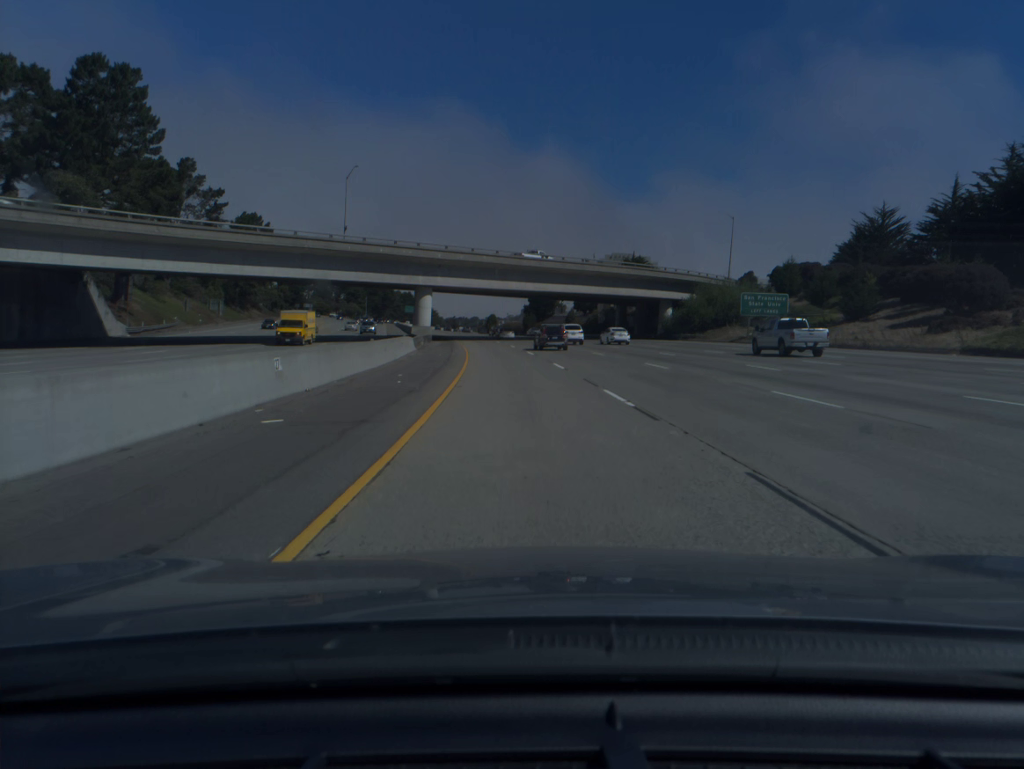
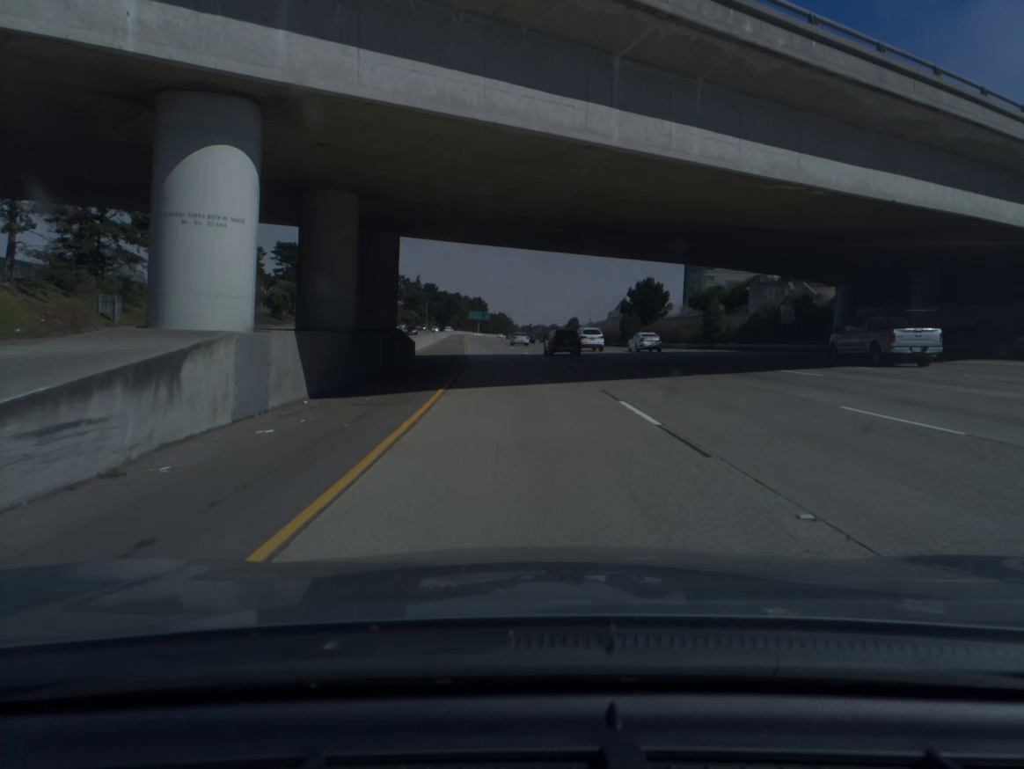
(-2.9, +59.9) m; -6°
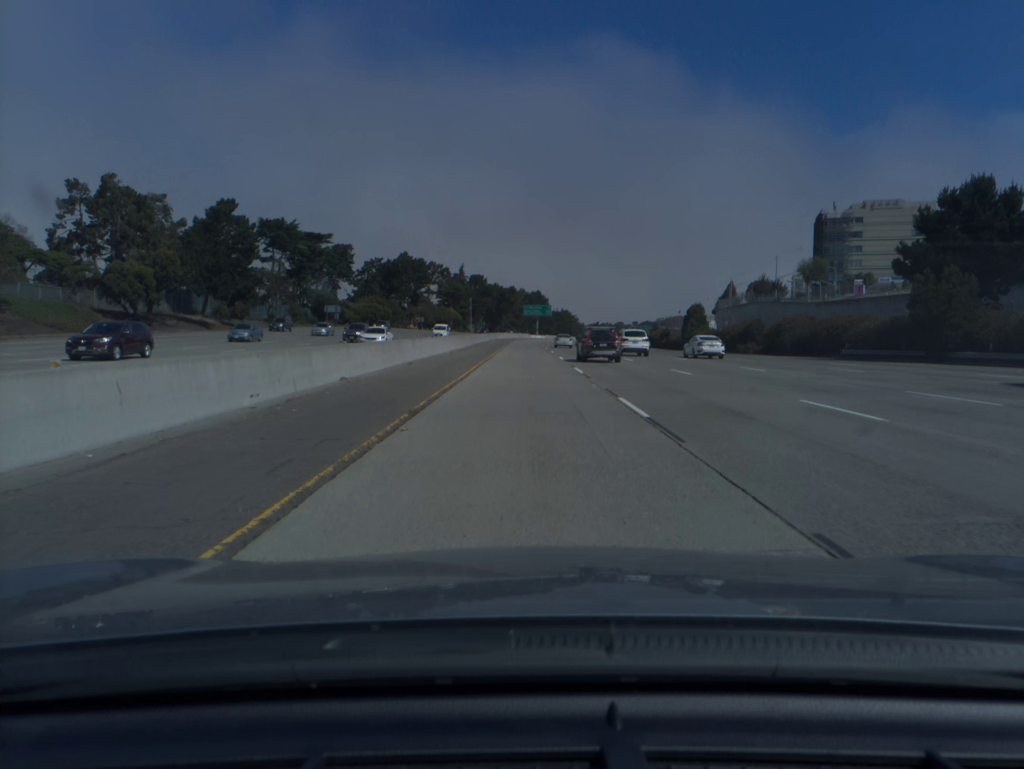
(-4.1, +79.6) m; -5°
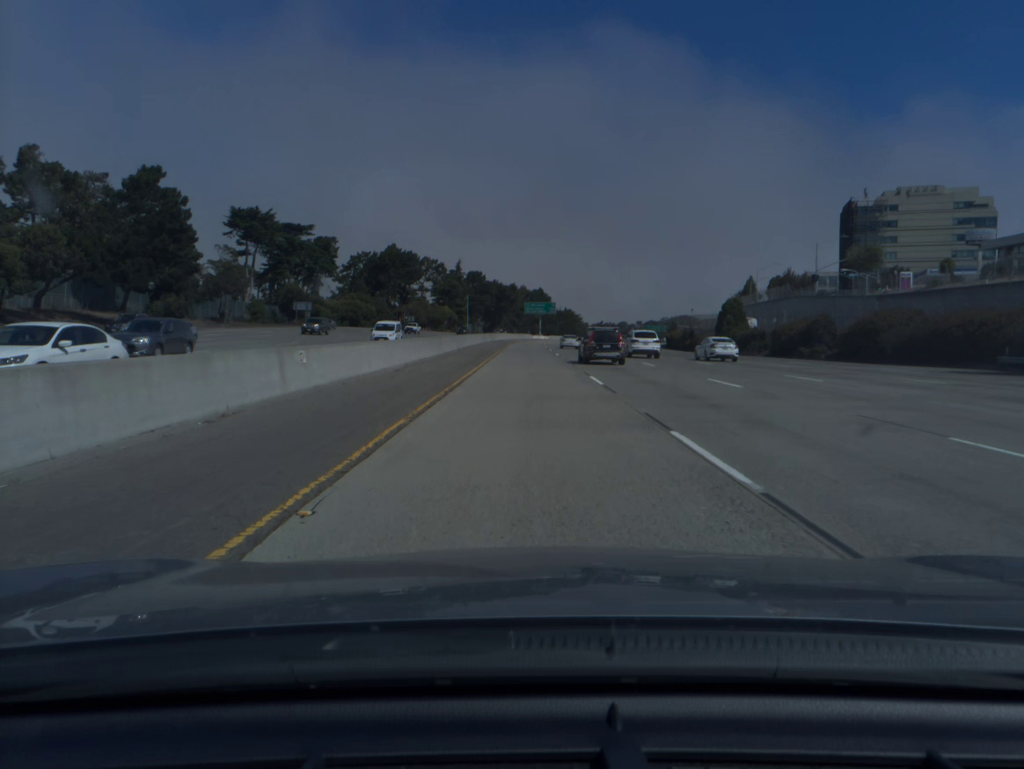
(0.0, +20.0) m; 0°
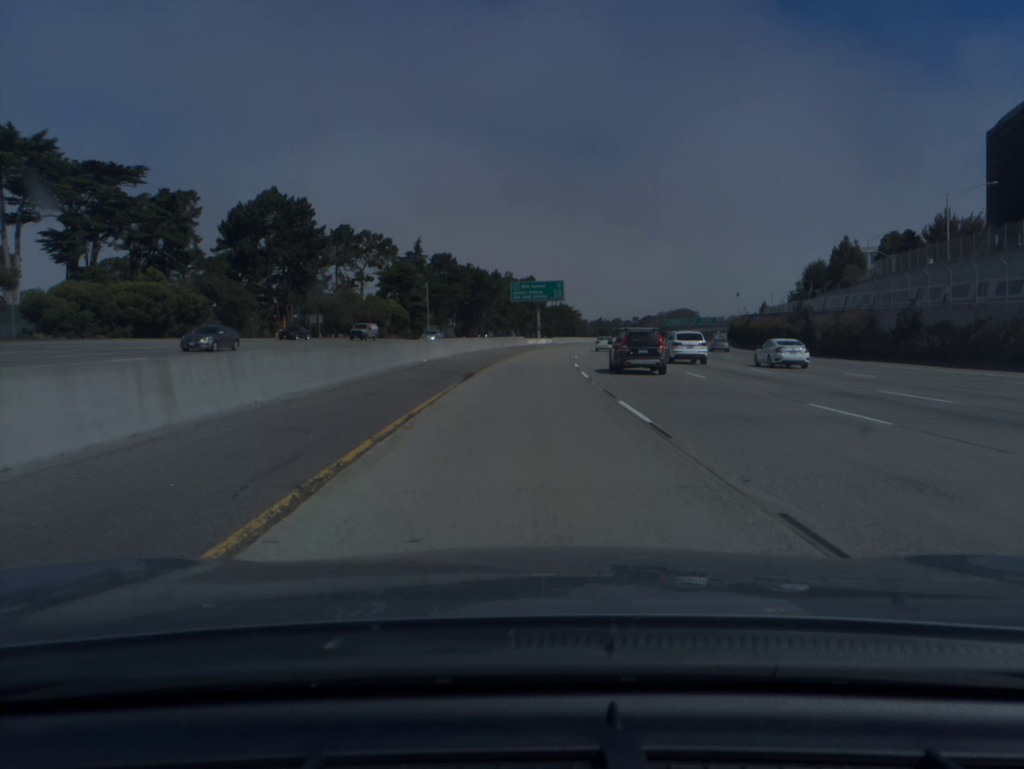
(+0.3, +79.9) m; +1°
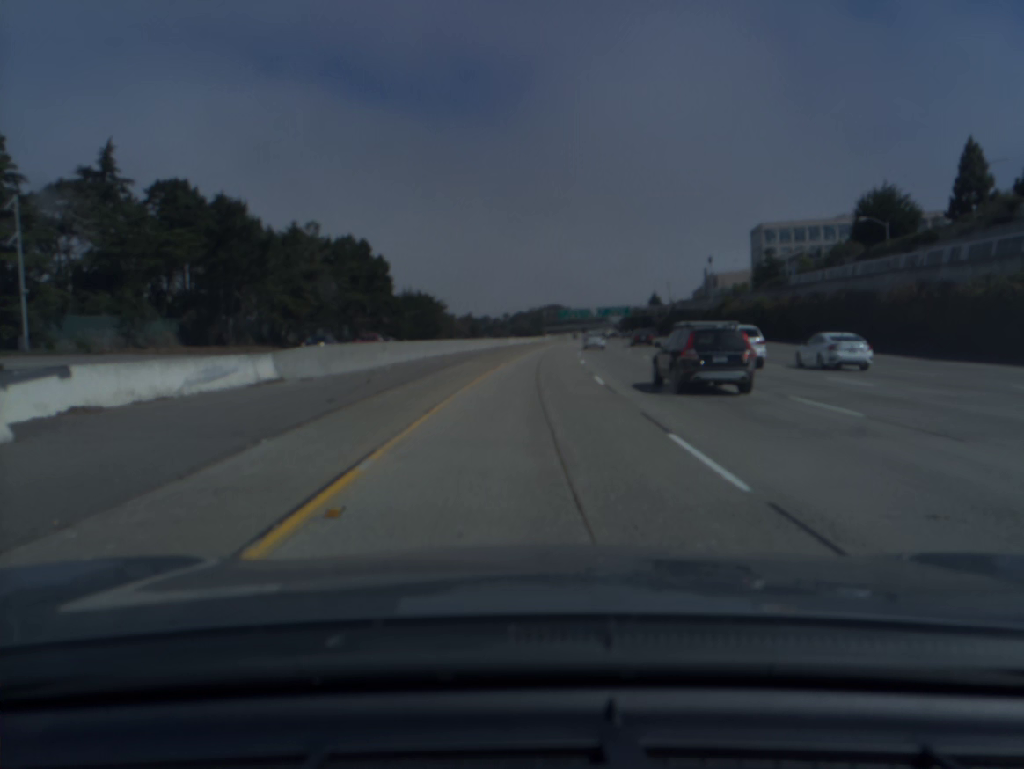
(+7.2, +99.6) m; +9°
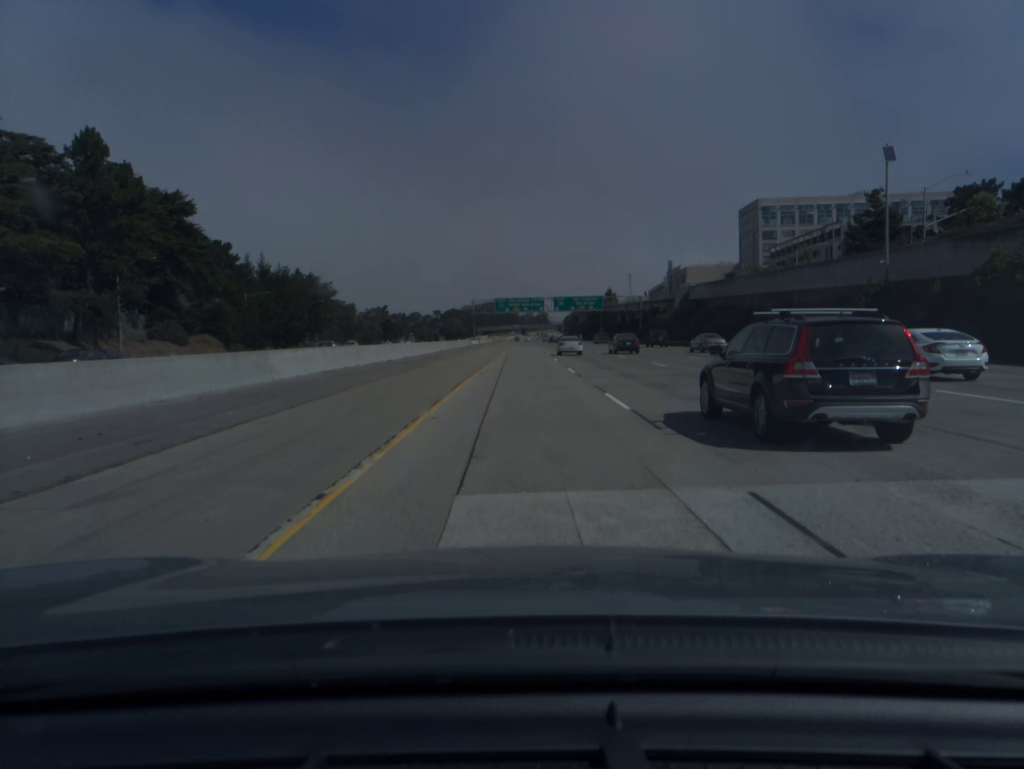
(+3.9, +80.3) m; +5°
